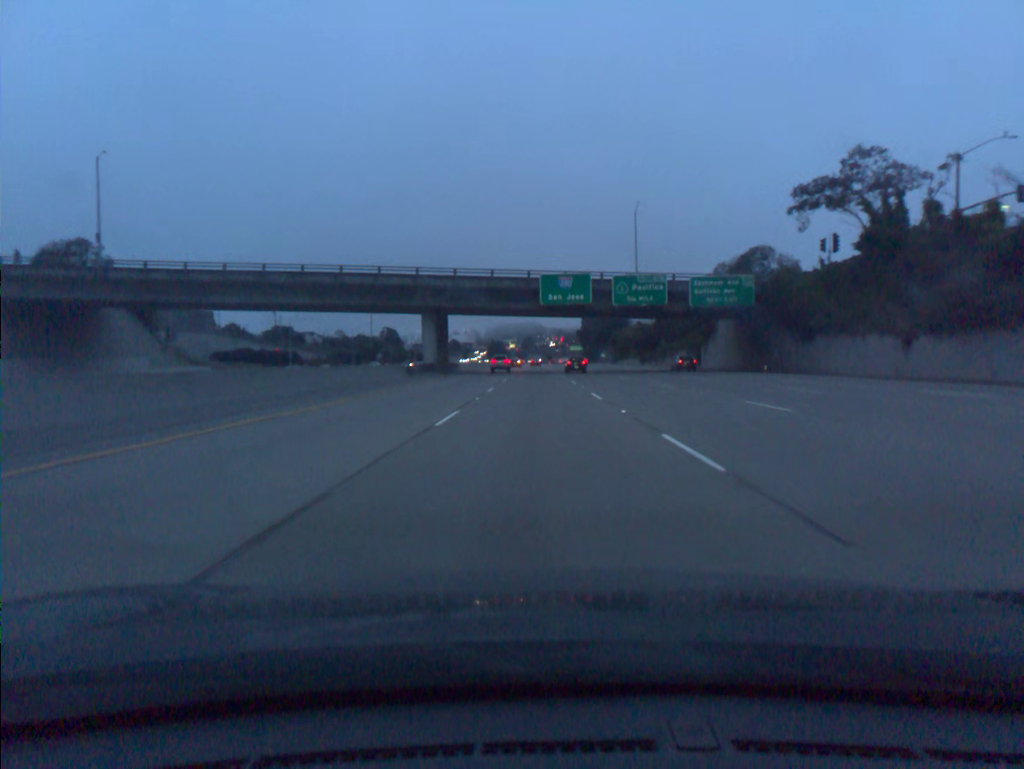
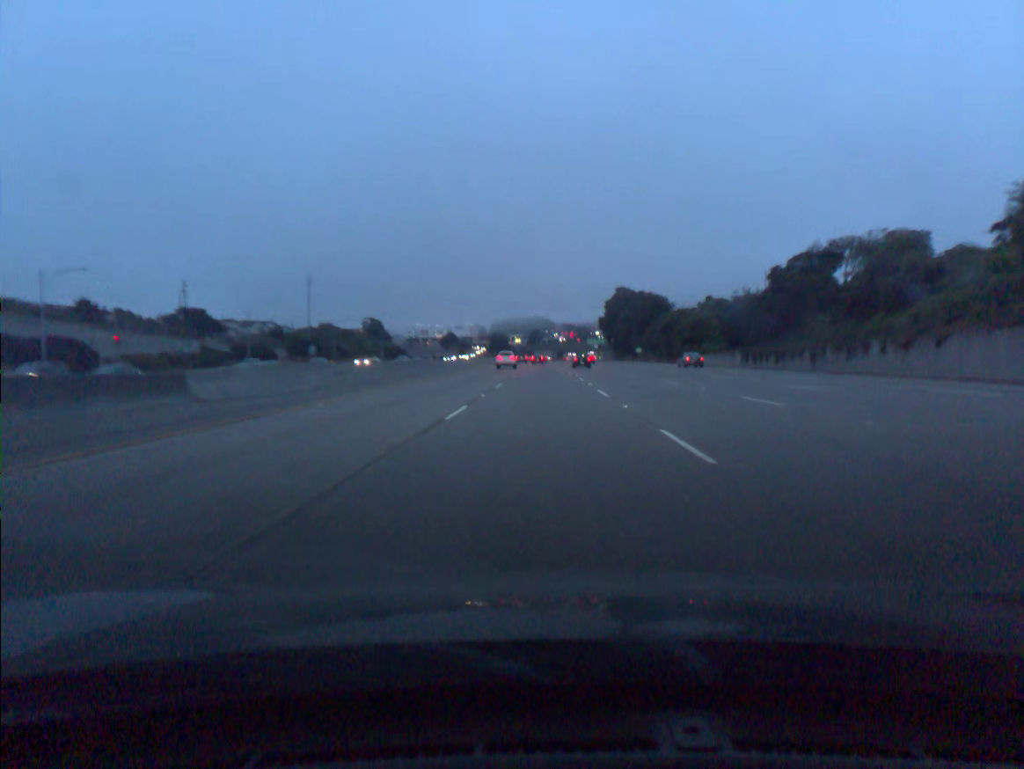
(-0.4, +72.9) m; -1°
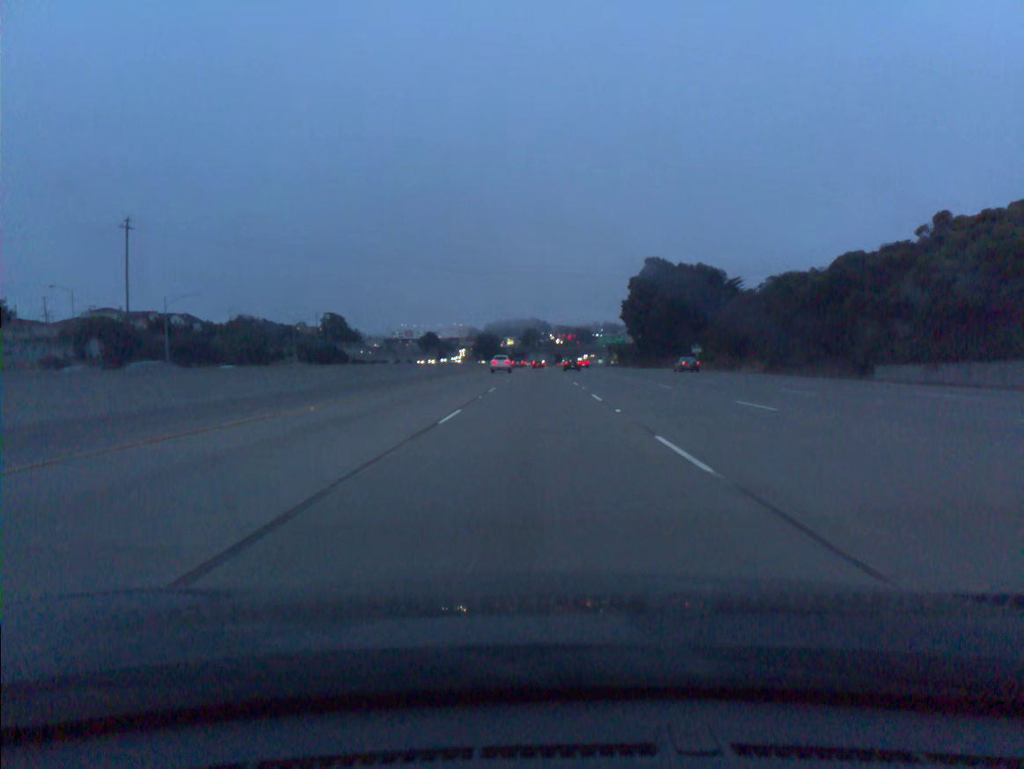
(+0.4, +73.2) m; 0°
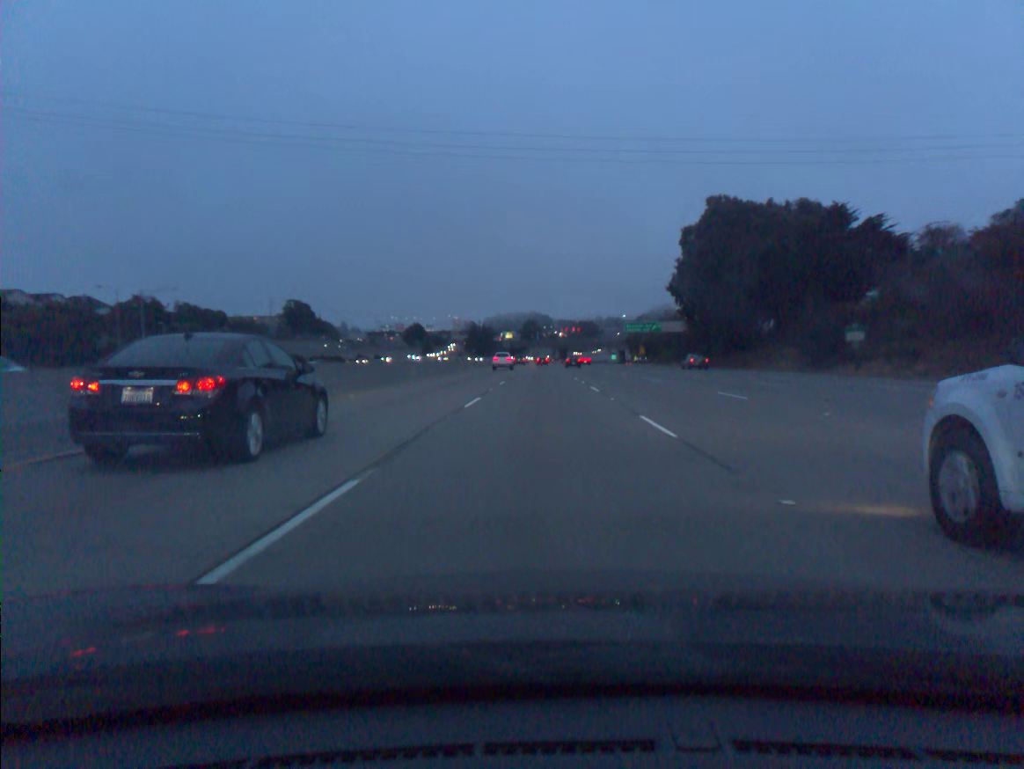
(-0.2, +55.0) m; 0°
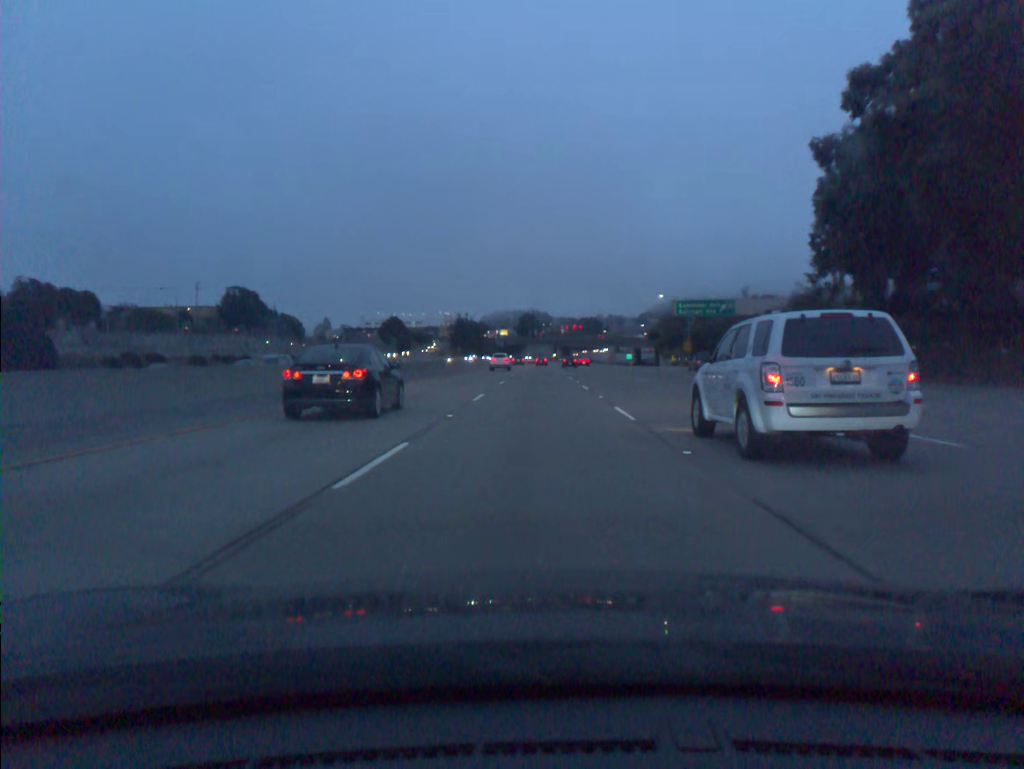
(+0.2, +55.1) m; 0°
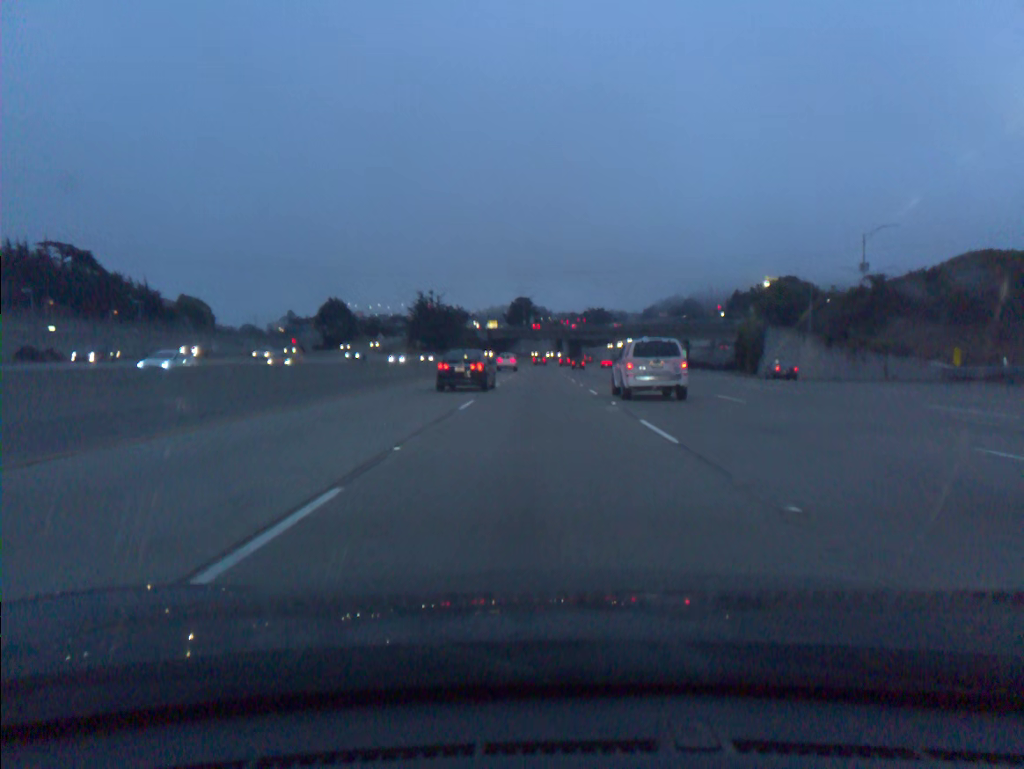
(-0.2, +91.8) m; 0°
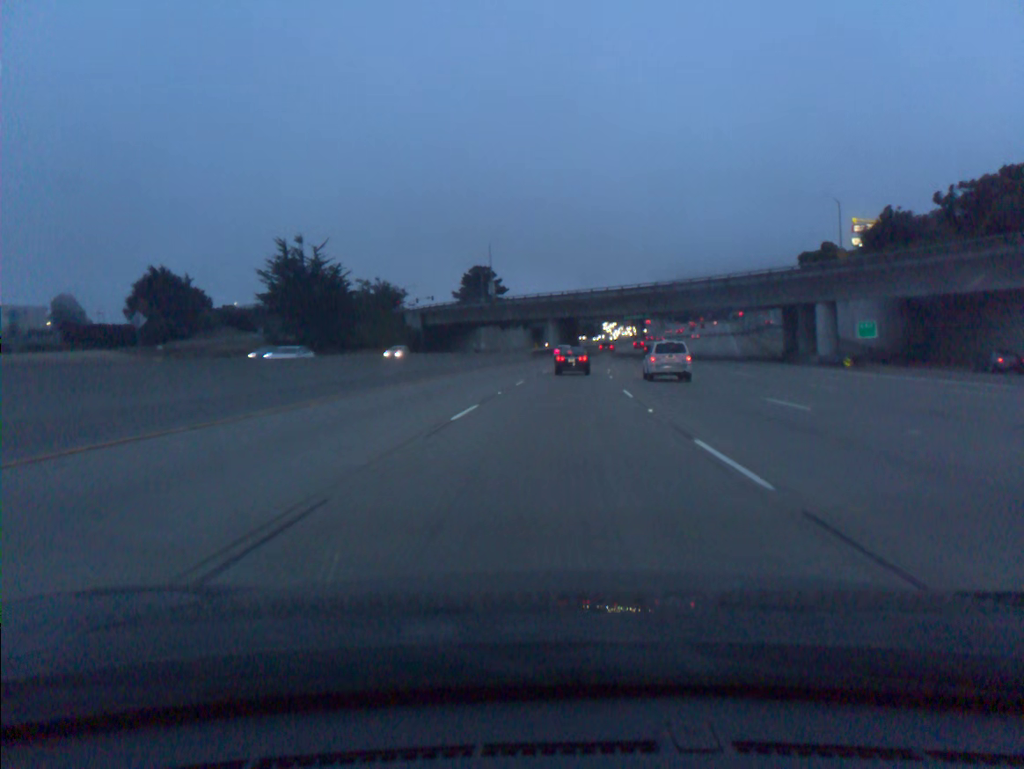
(+0.5, +91.7) m; +2°
